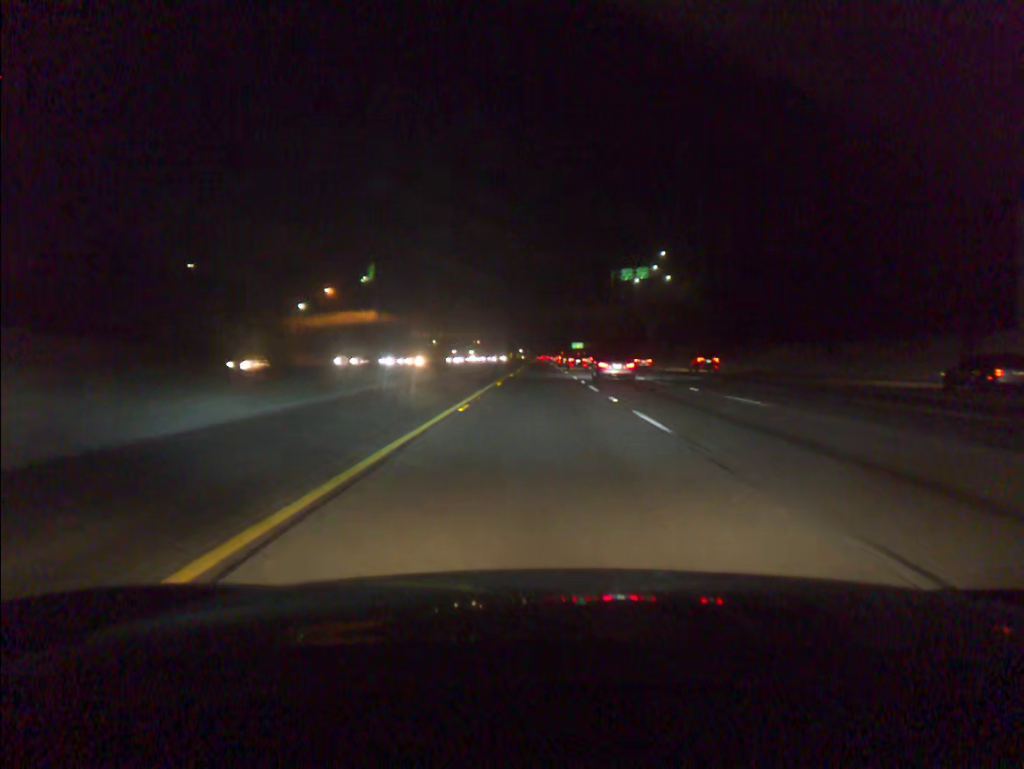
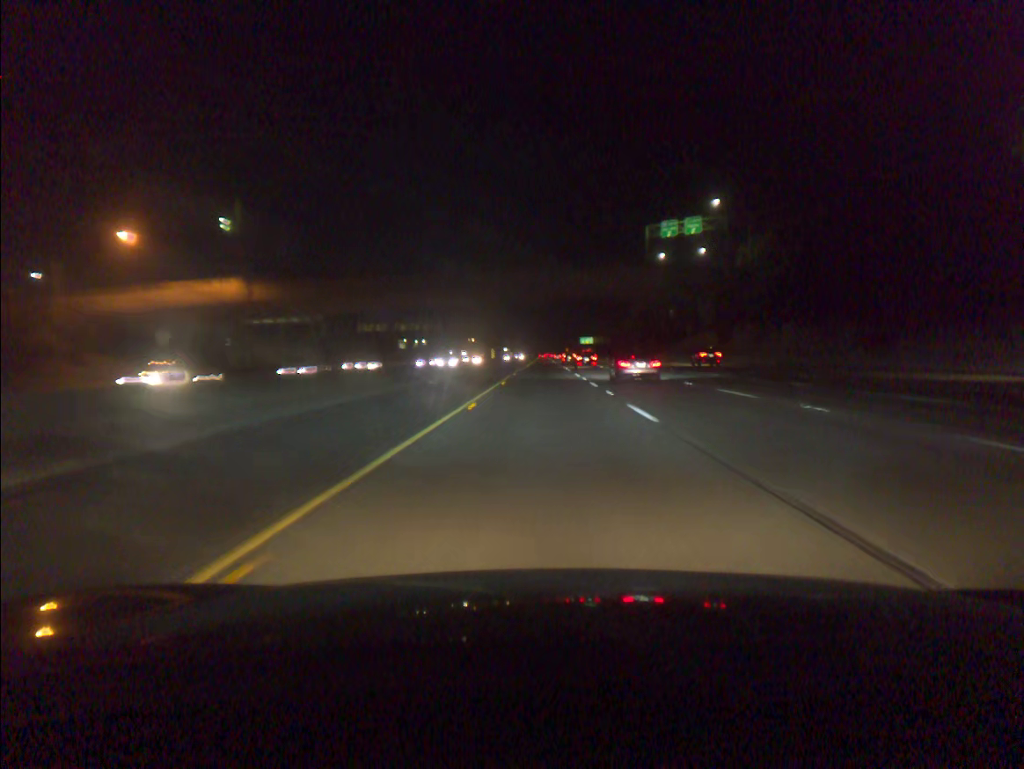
(0.0, +57.0) m; 0°
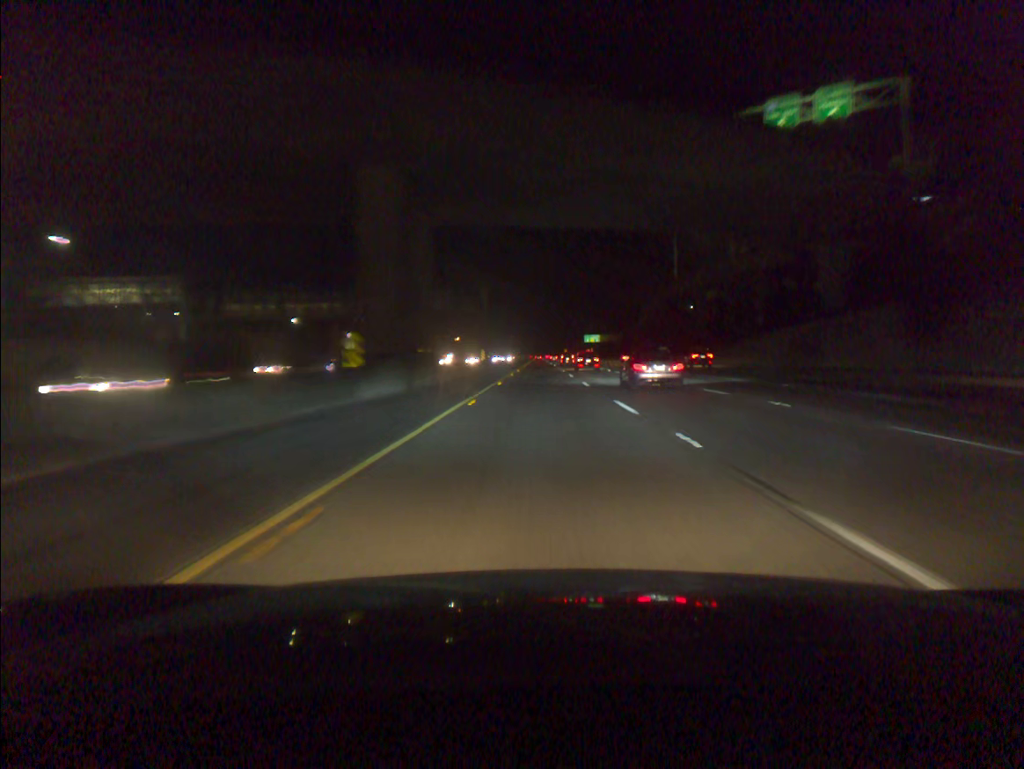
(+0.2, +56.5) m; 0°
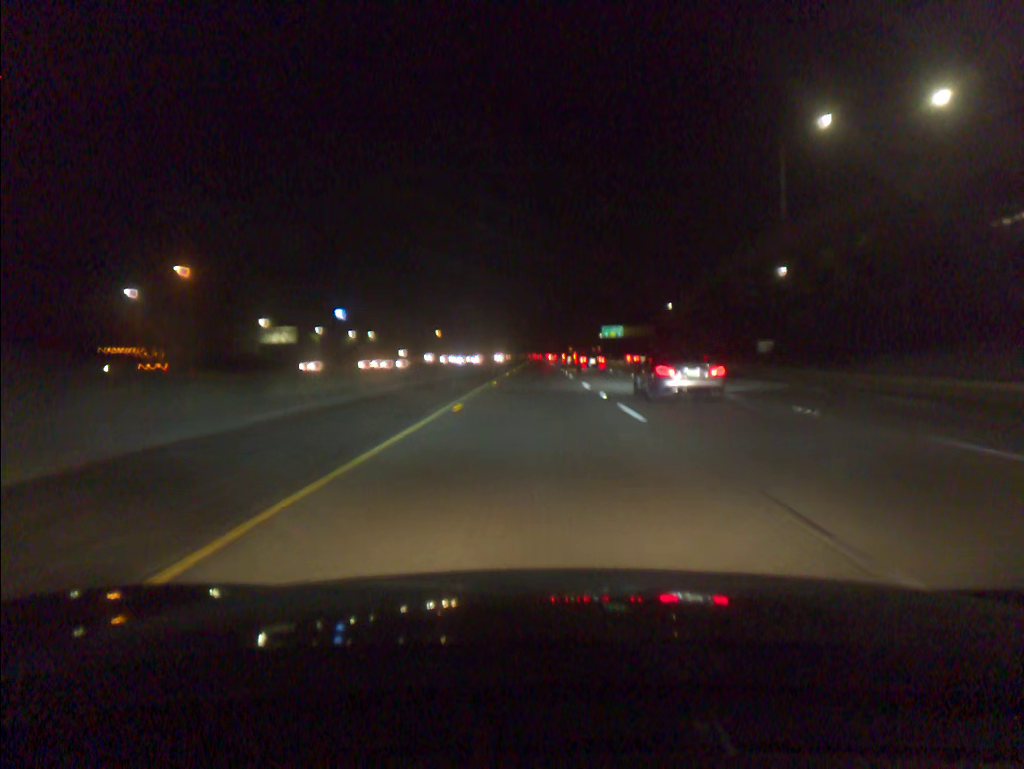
(0.0, +74.9) m; 0°
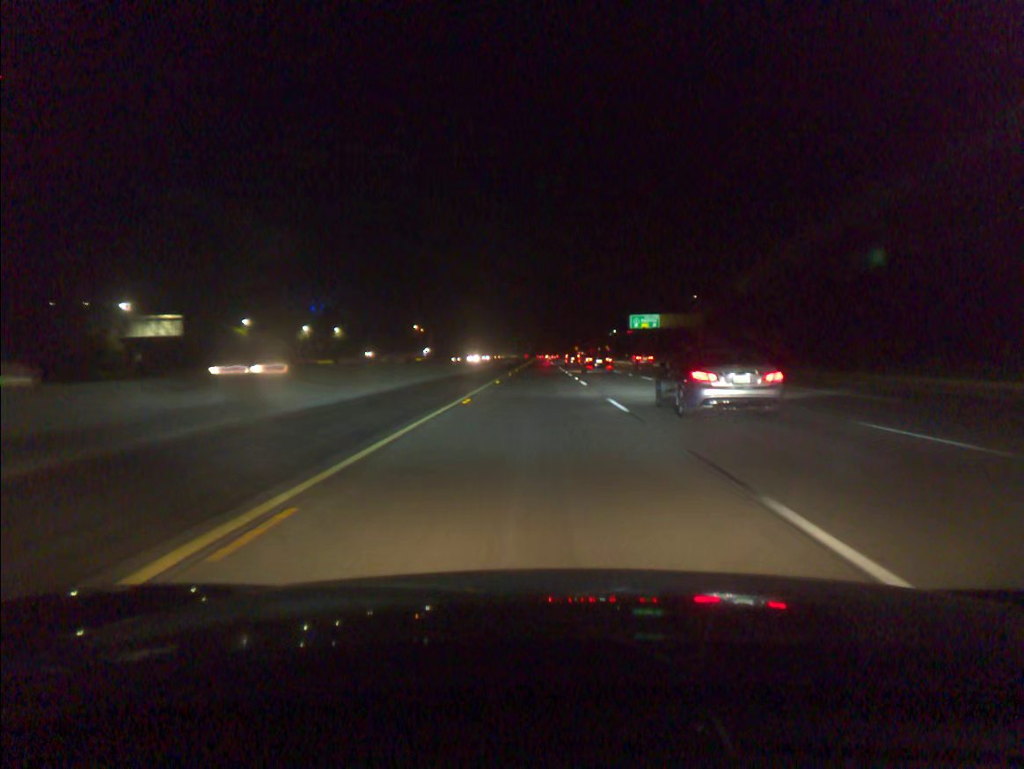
(0.0, +55.8) m; 0°
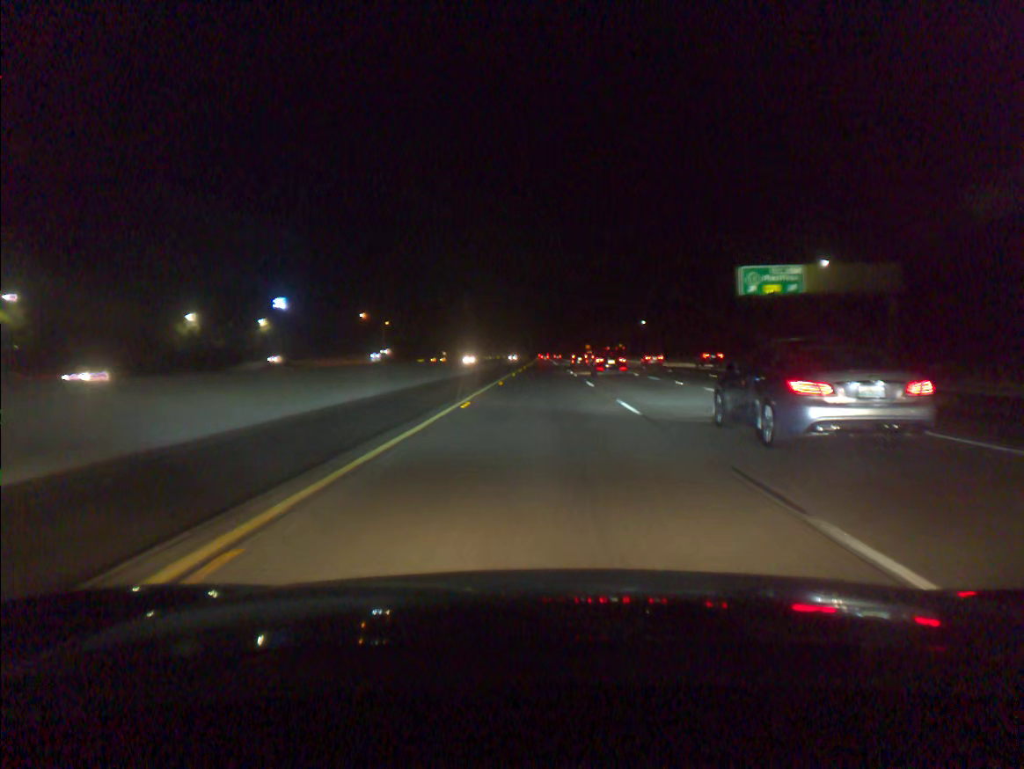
(0.0, +74.0) m; 0°
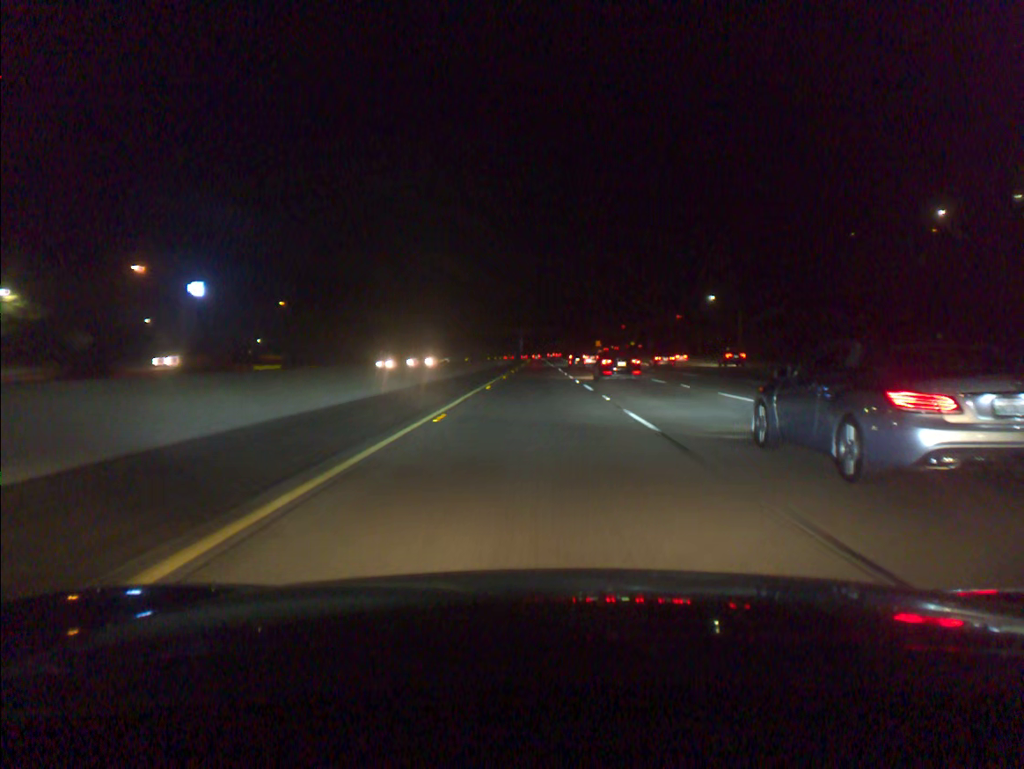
(+0.4, +91.1) m; 0°
